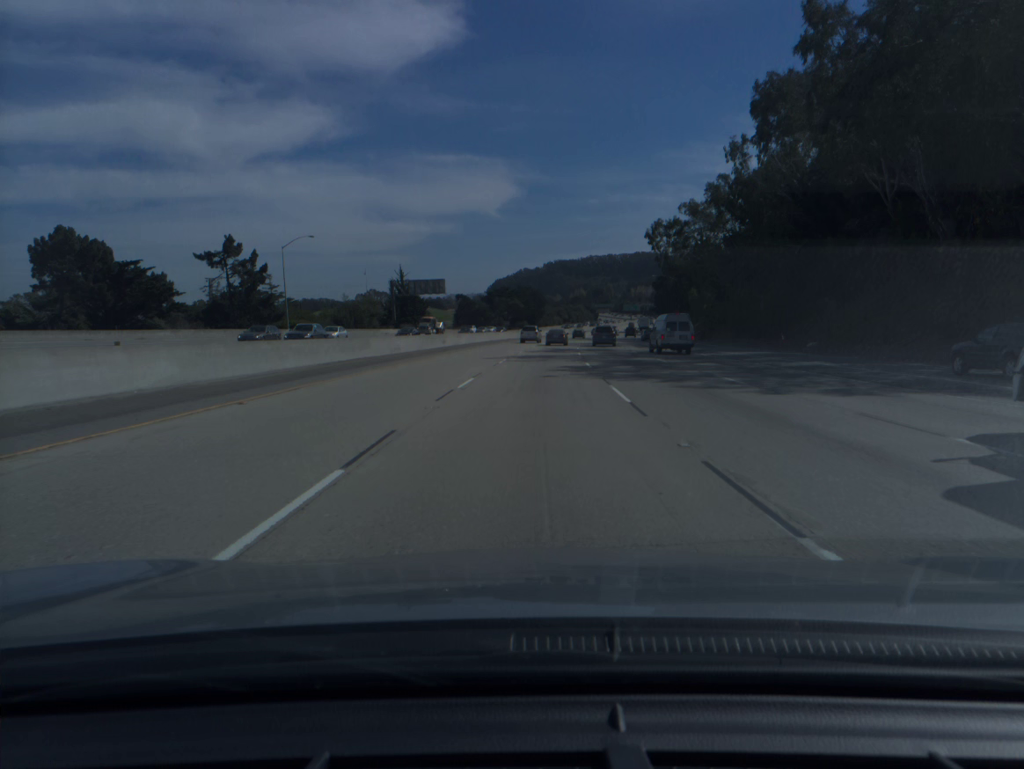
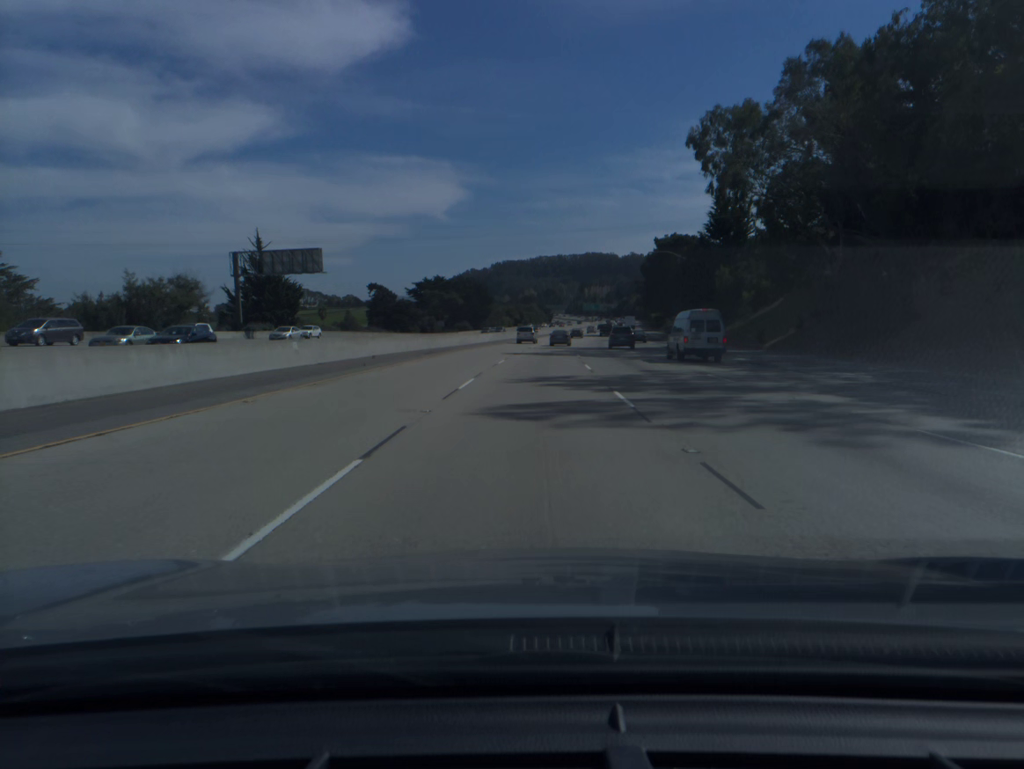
(+1.9, +57.7) m; +4°
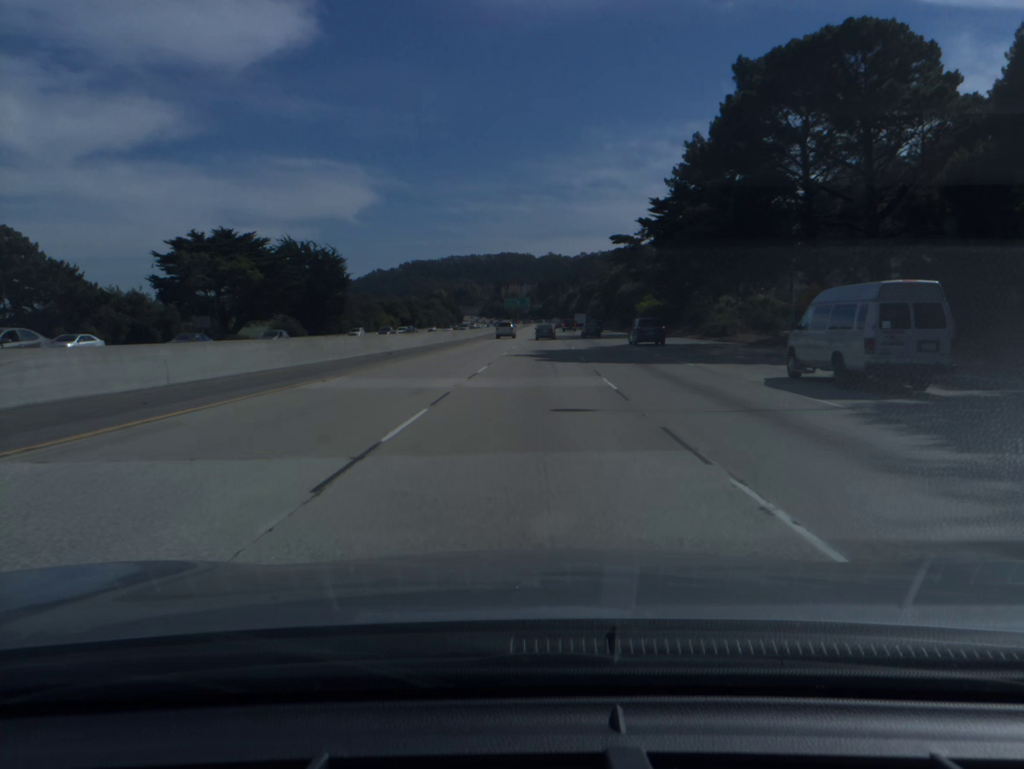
(+5.1, +96.3) m; +6°
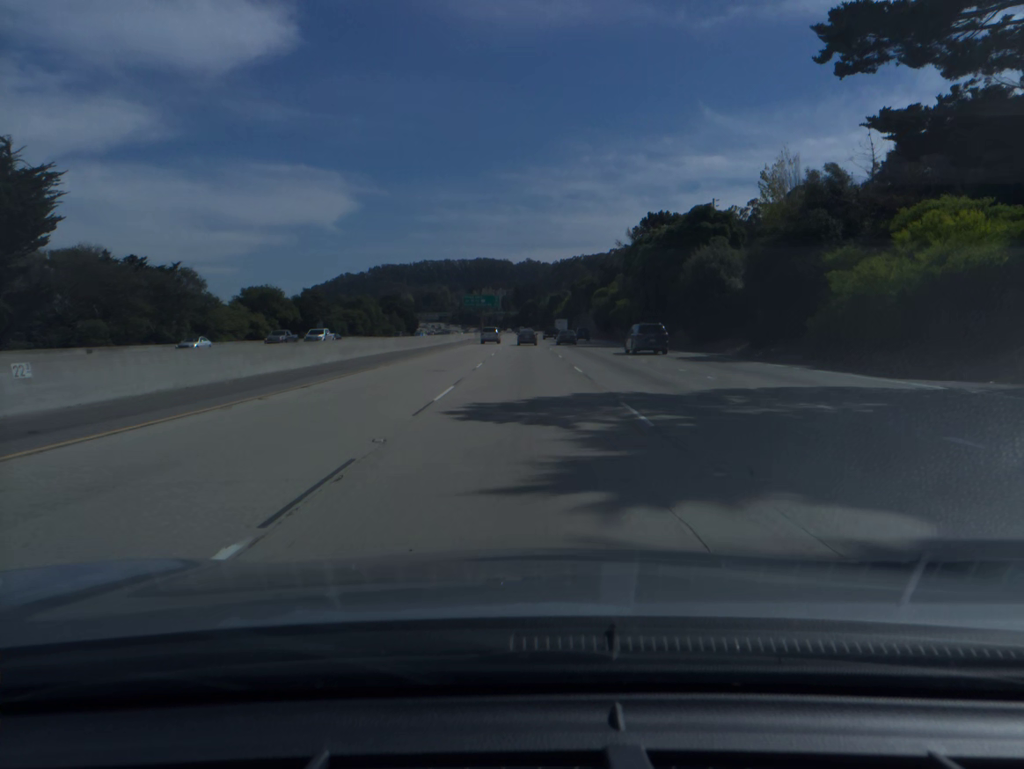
(+1.9, +77.1) m; +2°
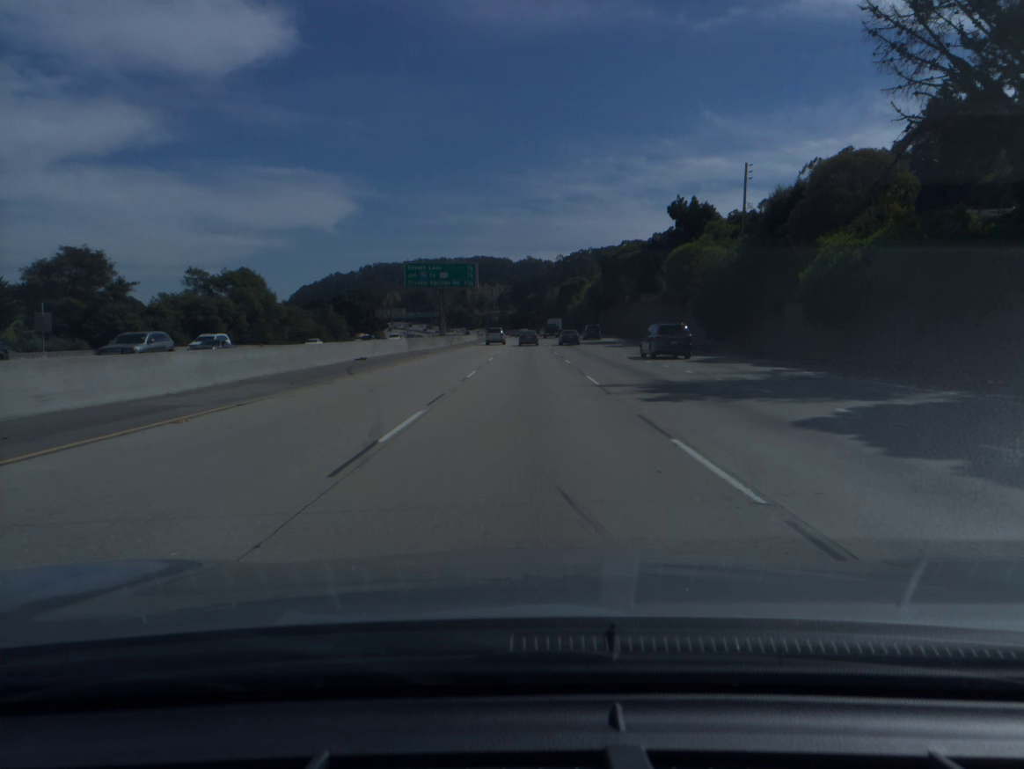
(-0.2, +77.0) m; 0°
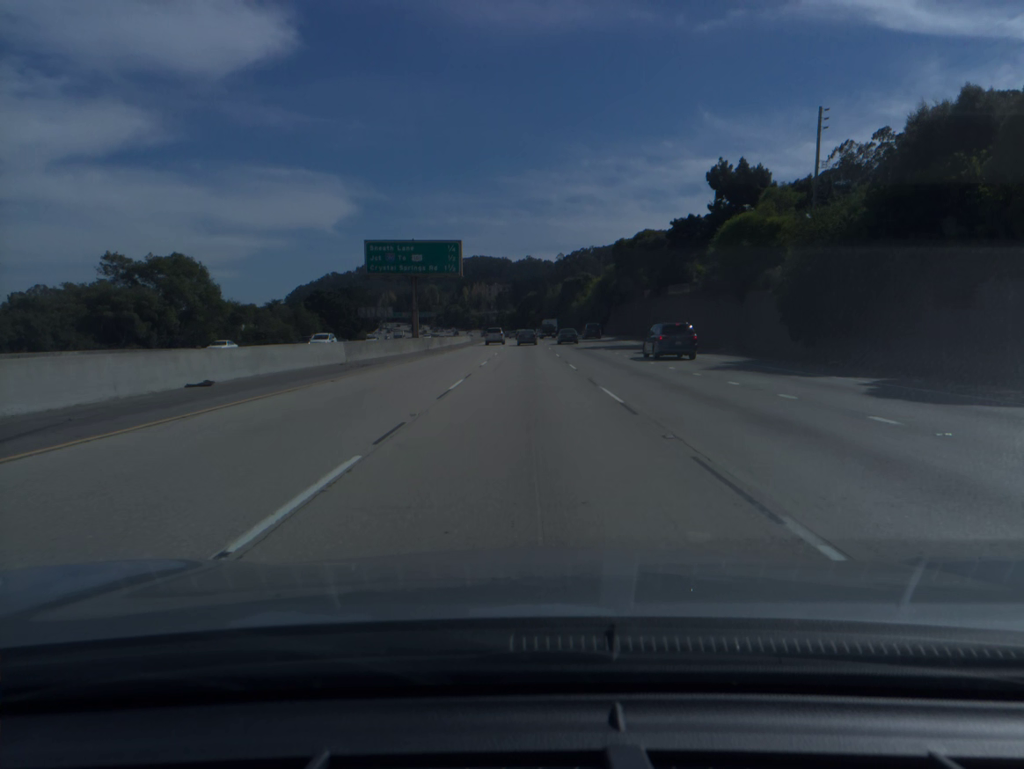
(0.0, +19.3) m; 0°
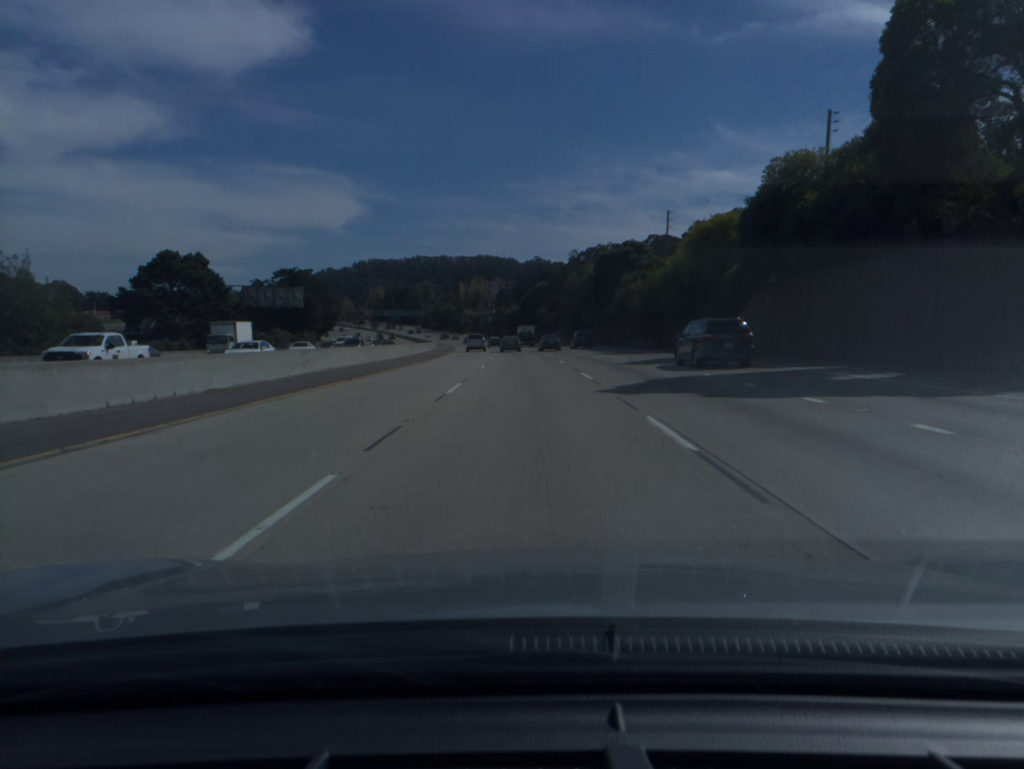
(-0.1, +77.6) m; 0°
